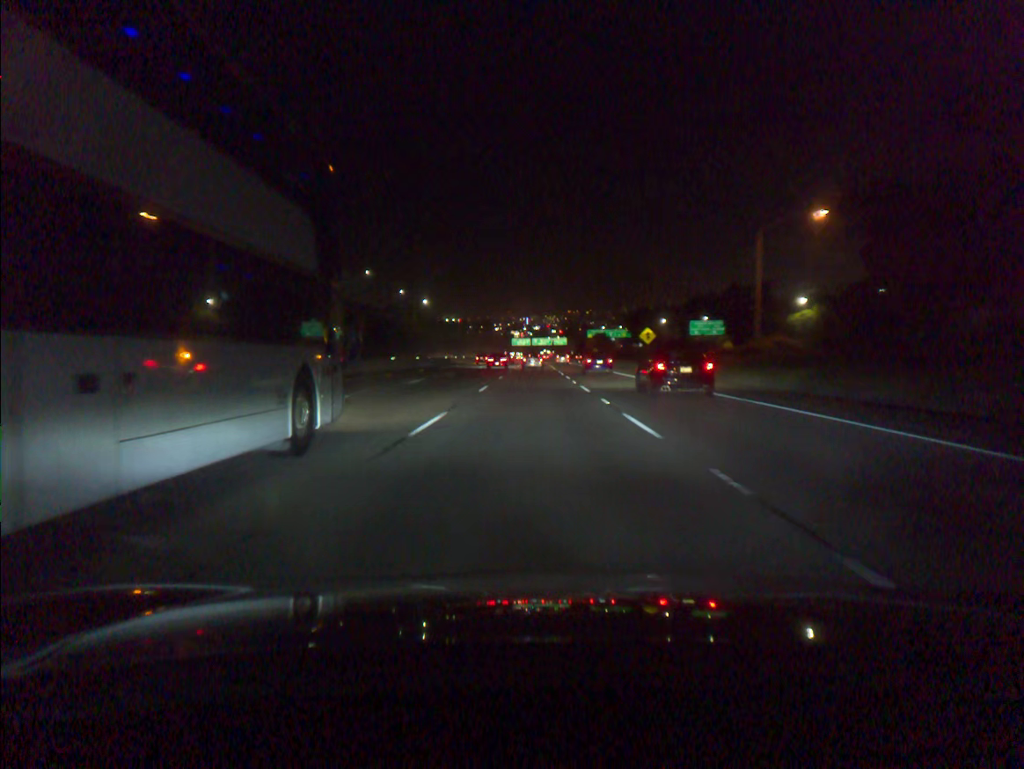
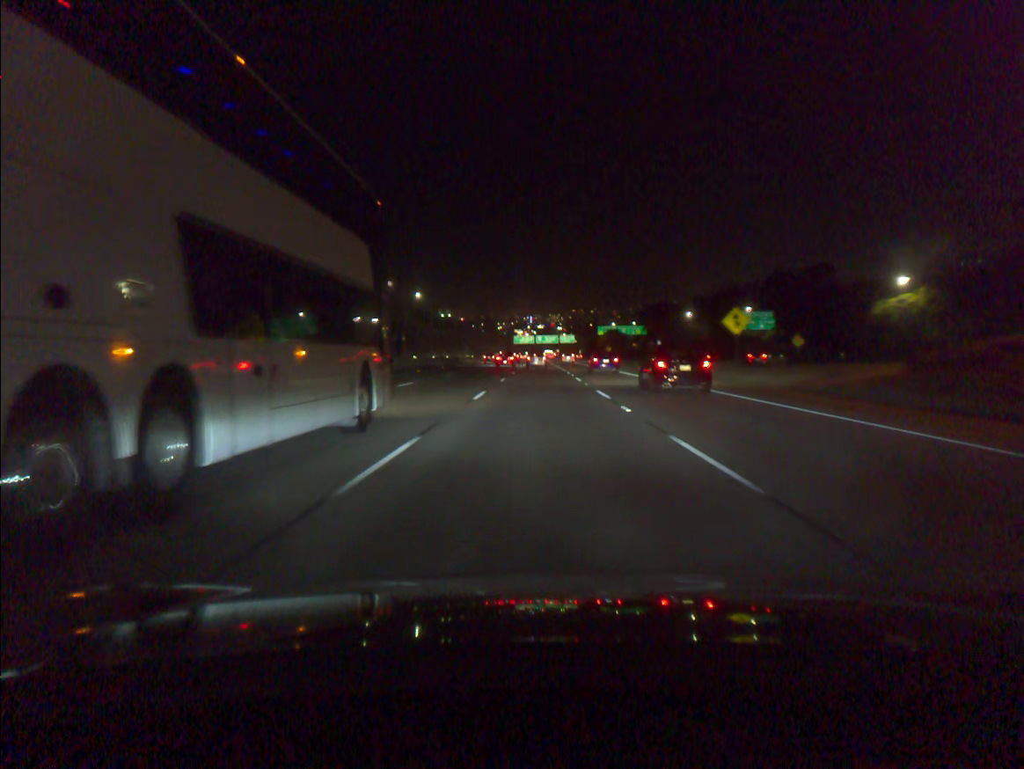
(-0.1, +33.5) m; 0°
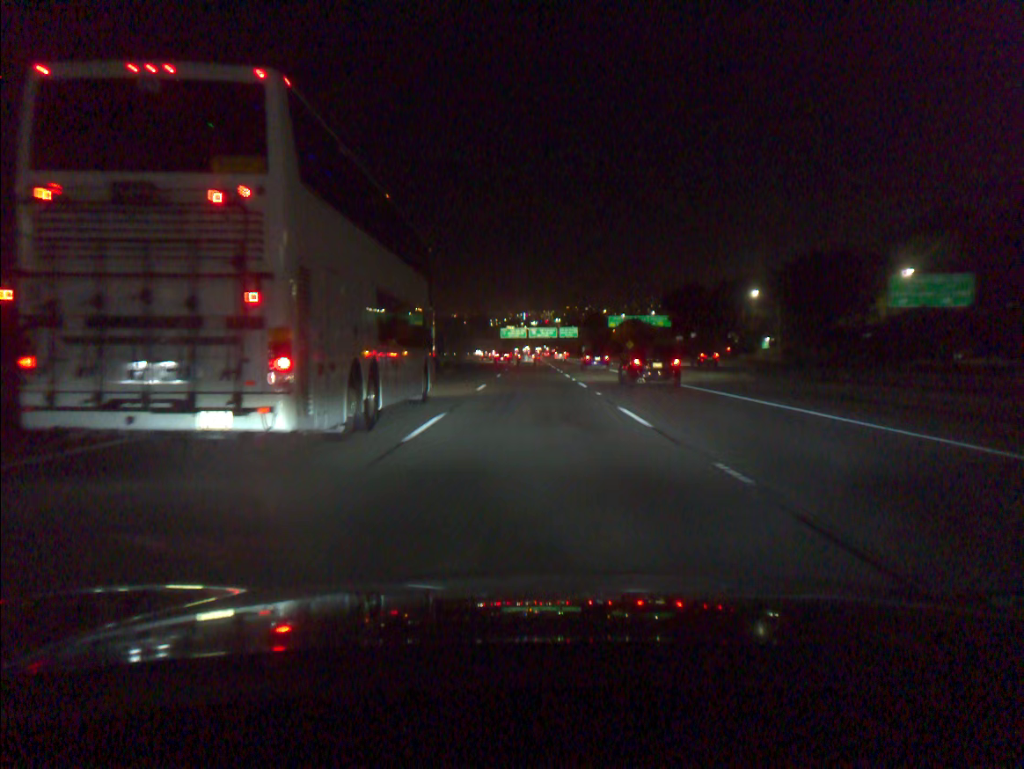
(+0.4, +67.0) m; +1°
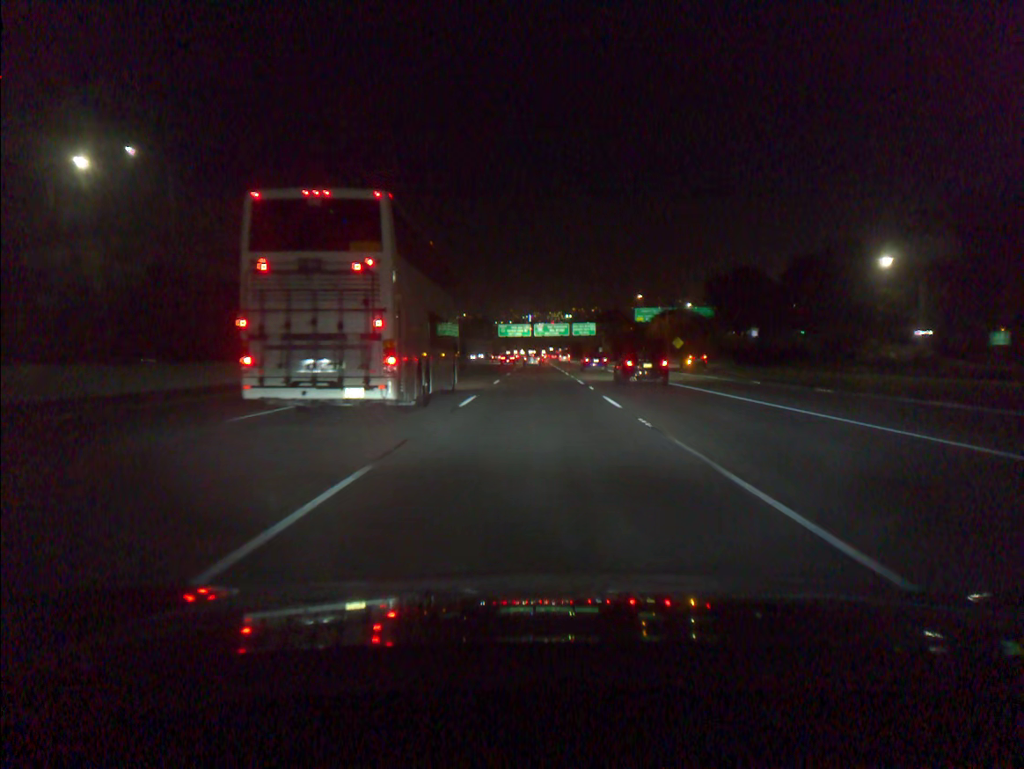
(-0.2, +50.0) m; 0°
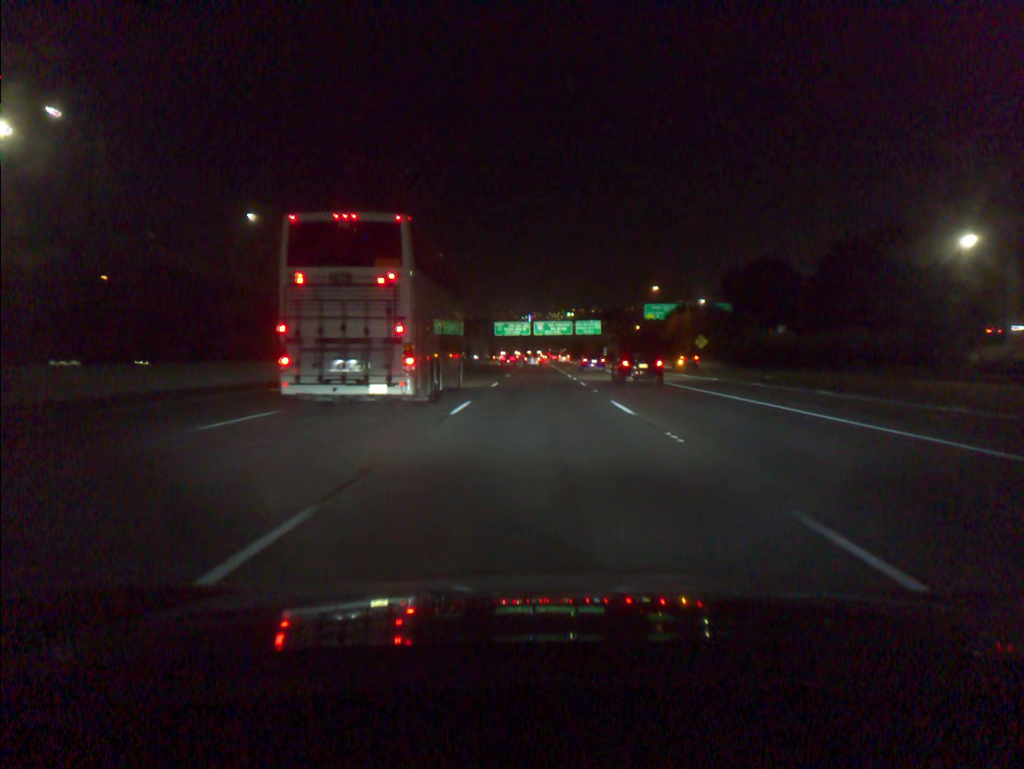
(0.0, +16.6) m; 0°
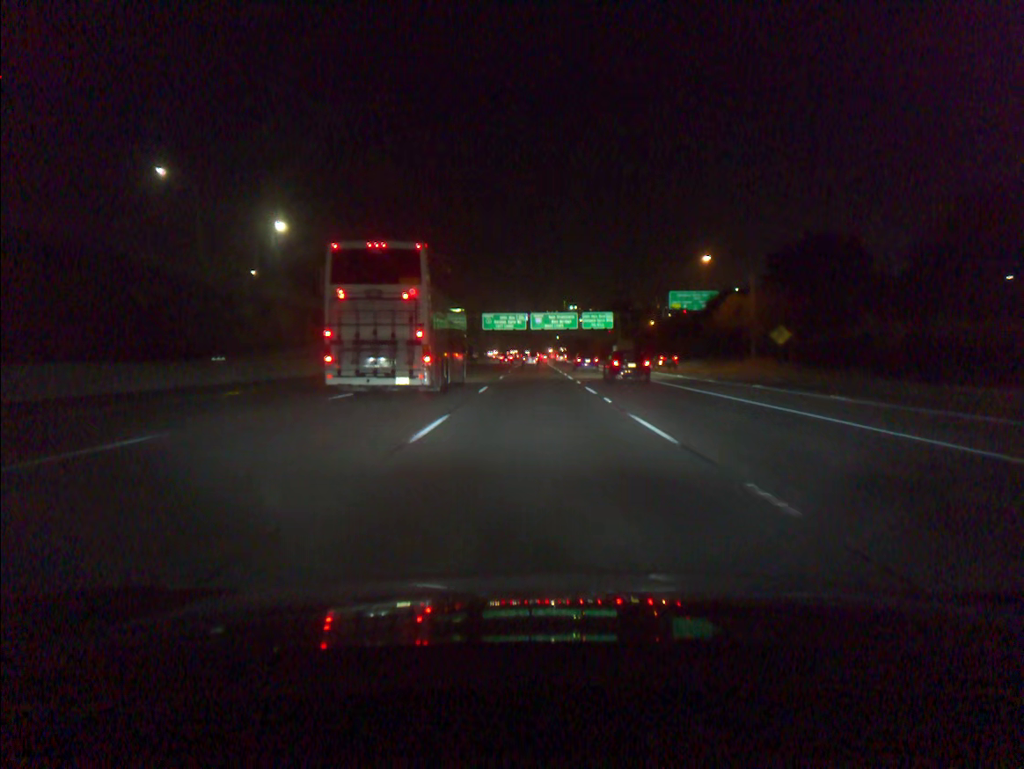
(+0.1, +33.3) m; 0°
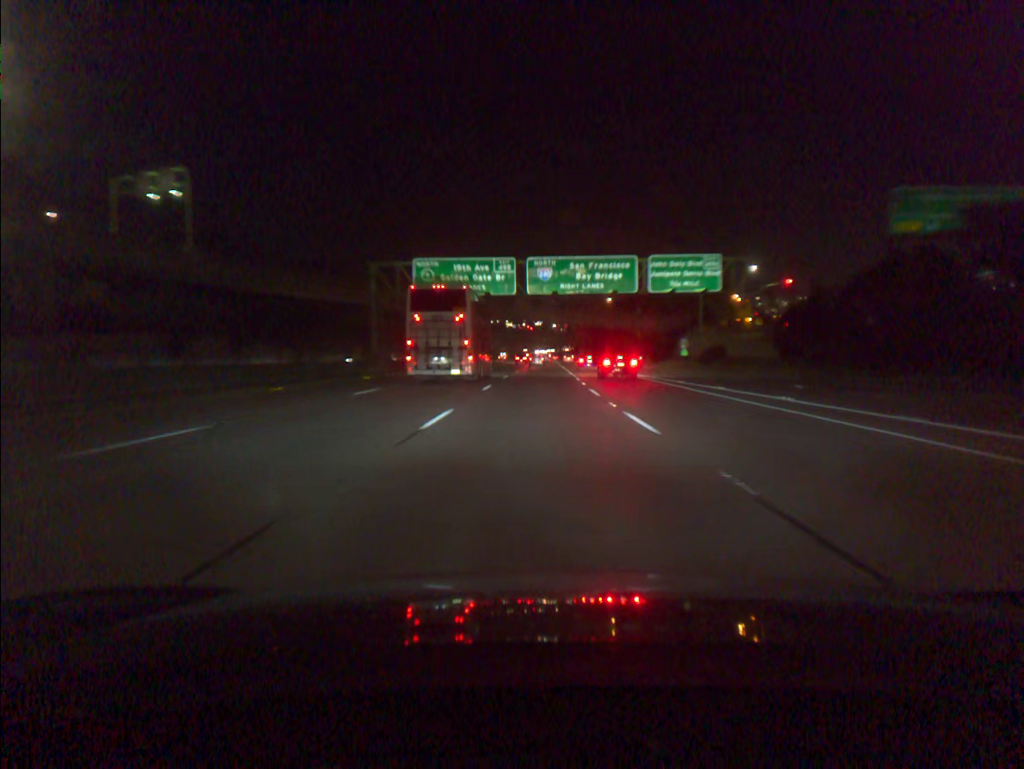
(-0.1, +83.2) m; 0°
